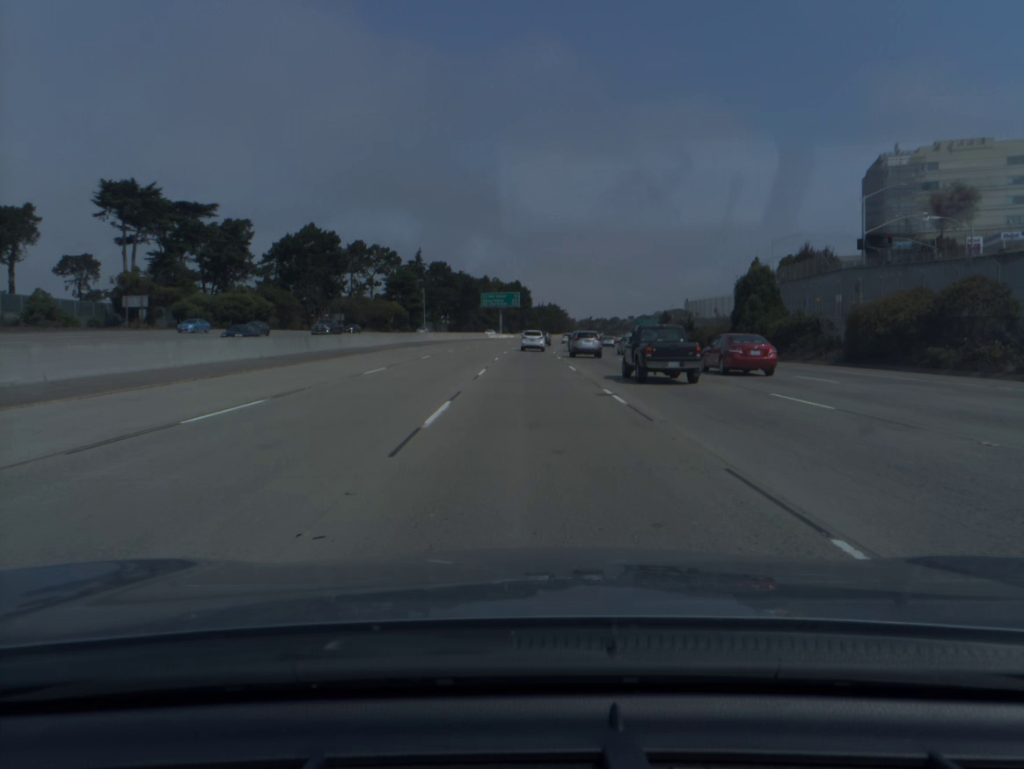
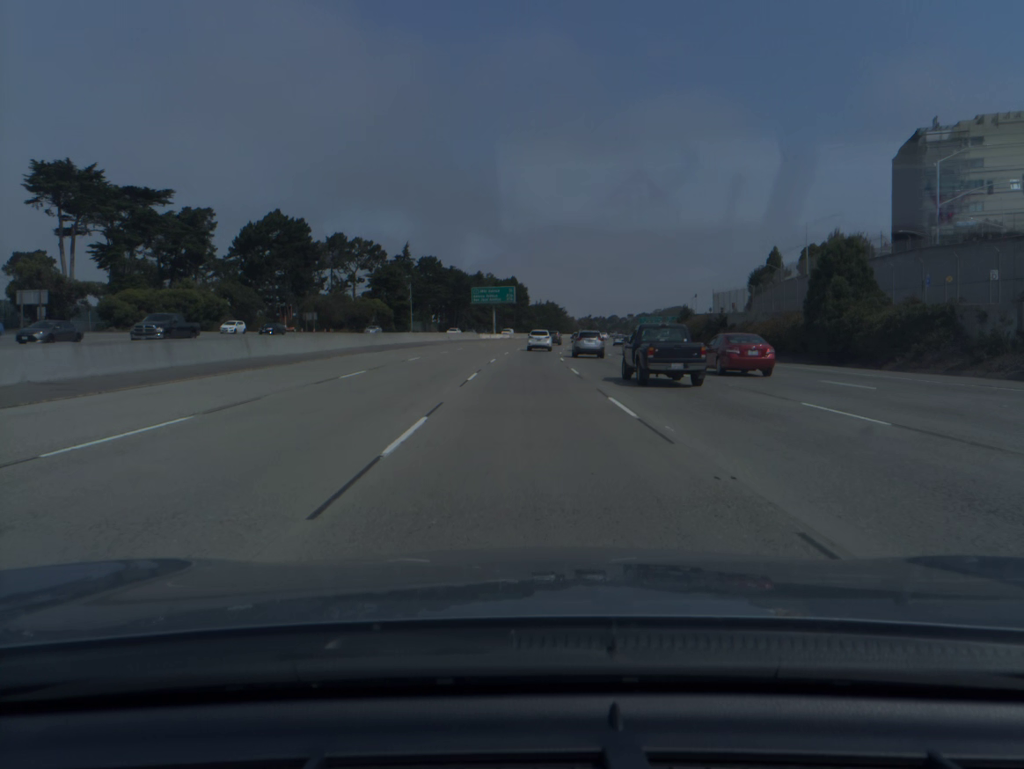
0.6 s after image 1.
(0.0, +17.0) m; 0°
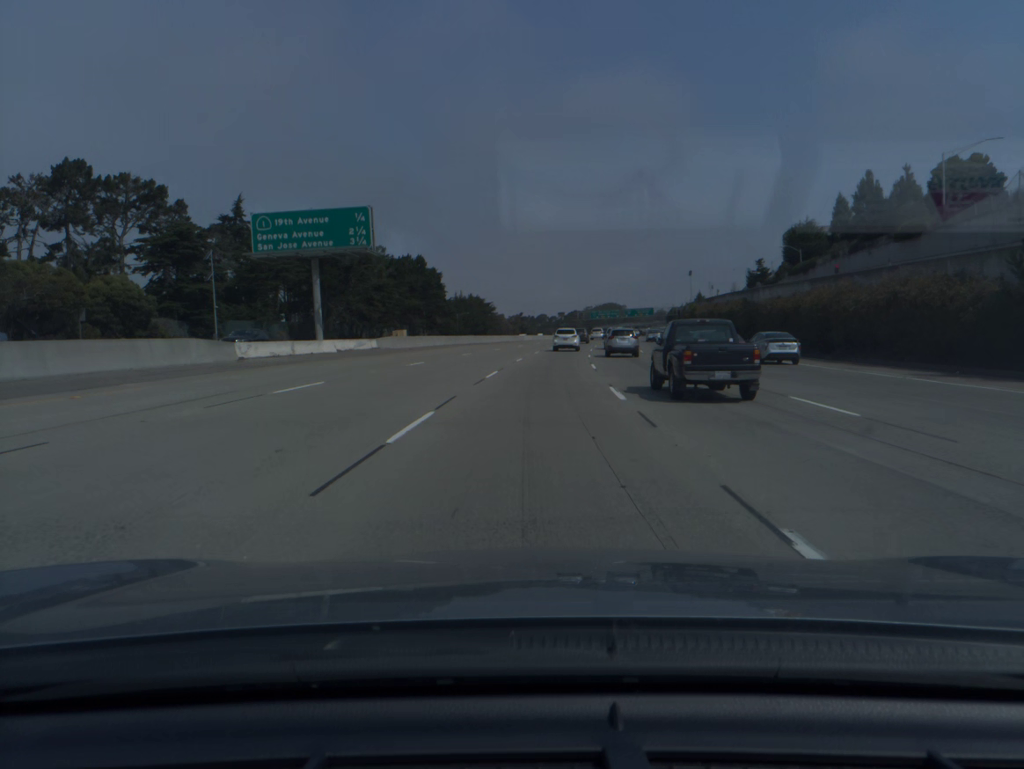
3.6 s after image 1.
(+2.5, +84.5) m; +5°
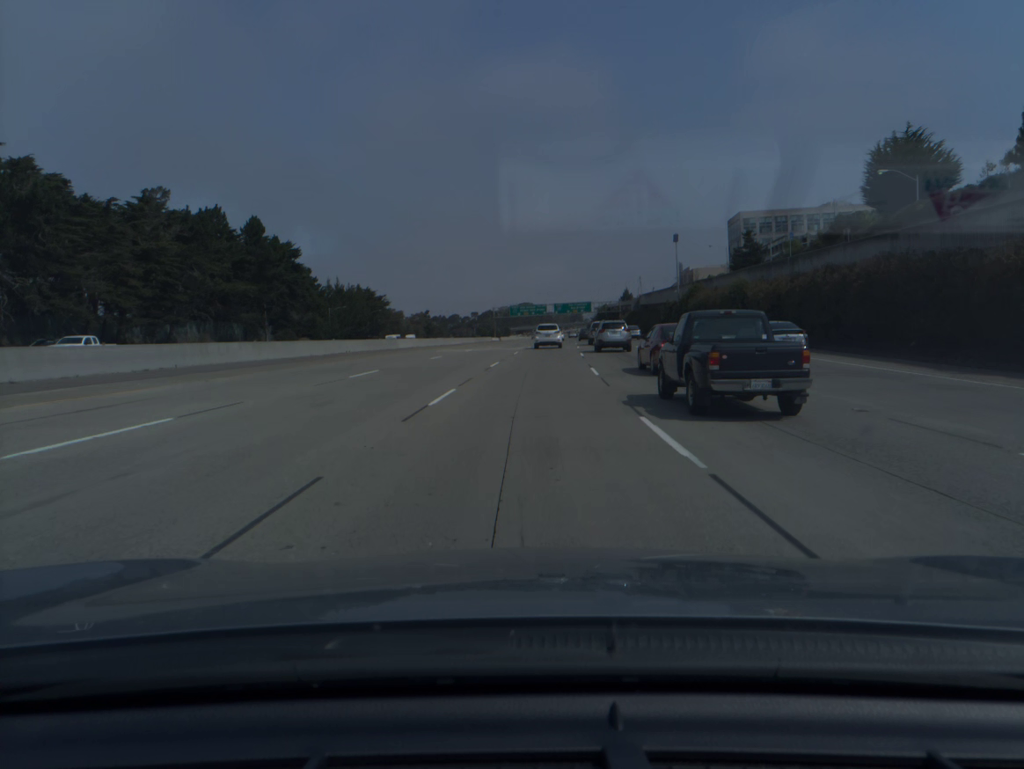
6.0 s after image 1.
(+3.8, +66.4) m; +6°
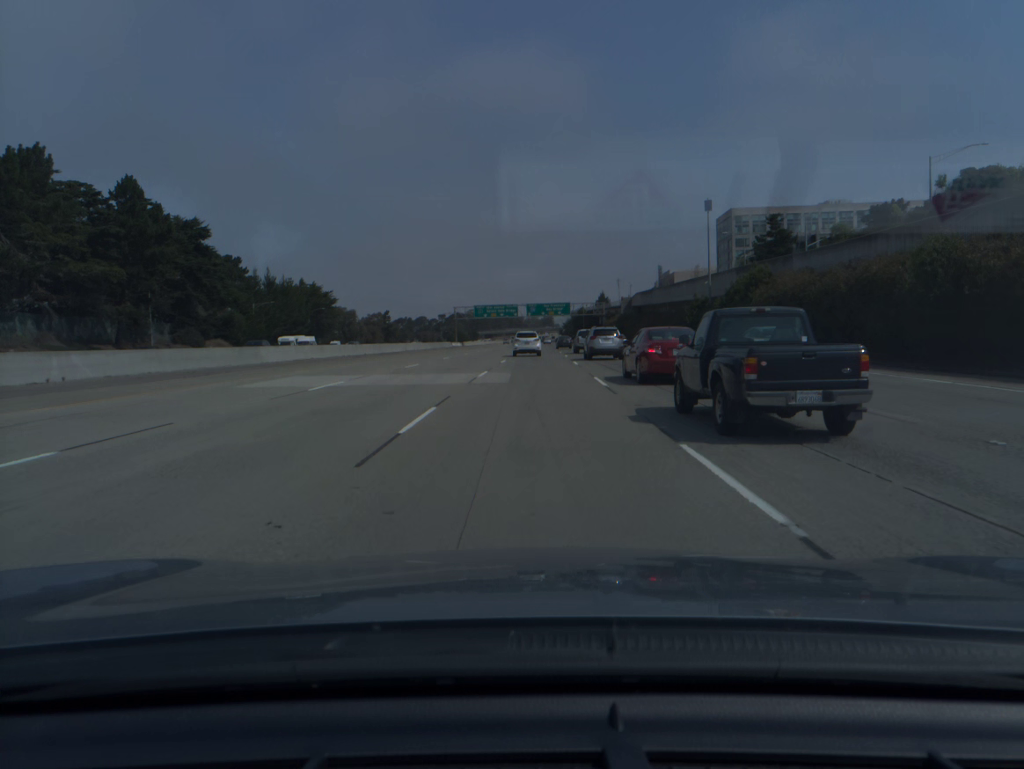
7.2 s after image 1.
(+0.6, +32.3) m; +2°
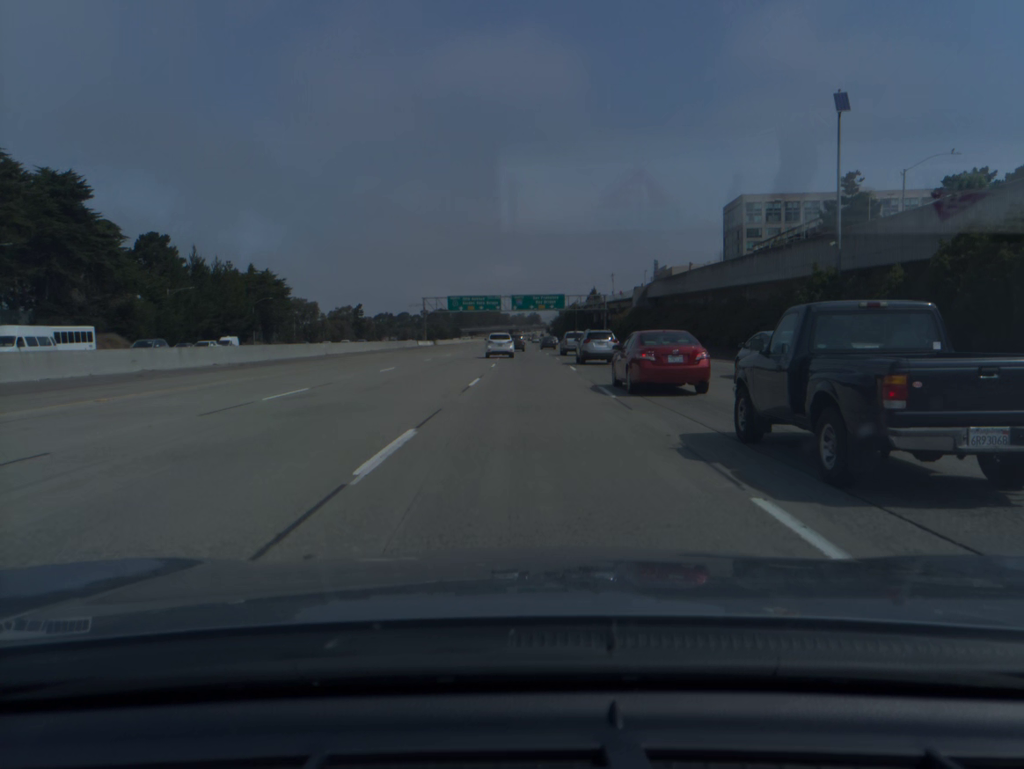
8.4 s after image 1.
(+0.3, +31.8) m; +1°
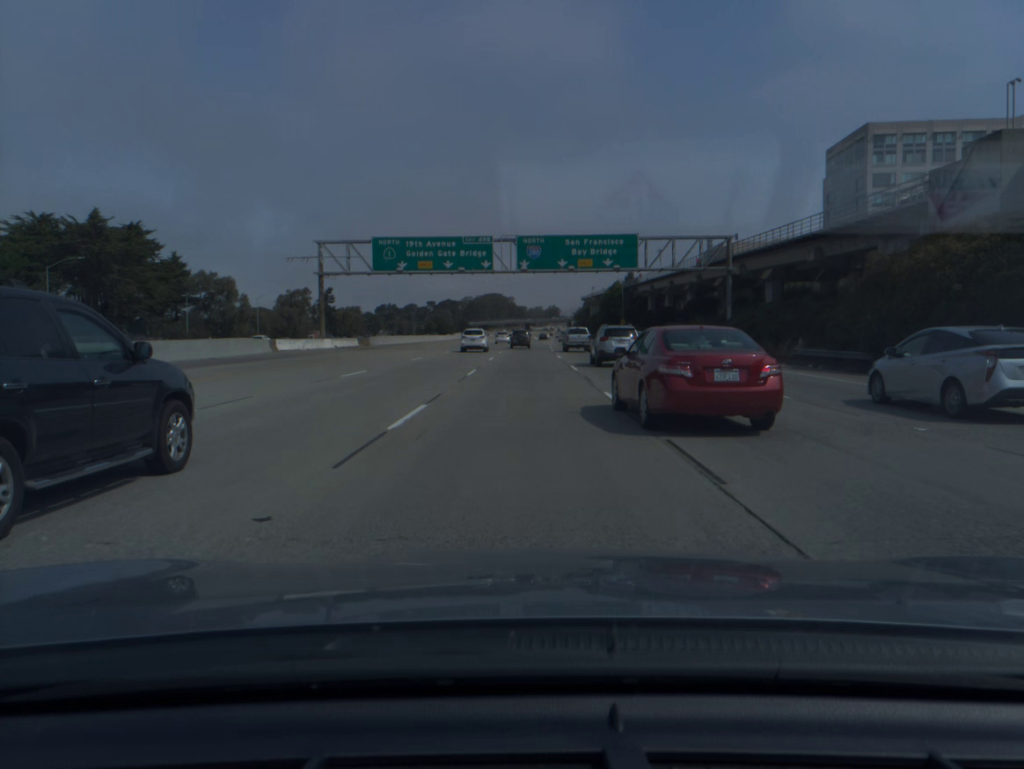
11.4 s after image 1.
(-0.2, +80.0) m; -1°
